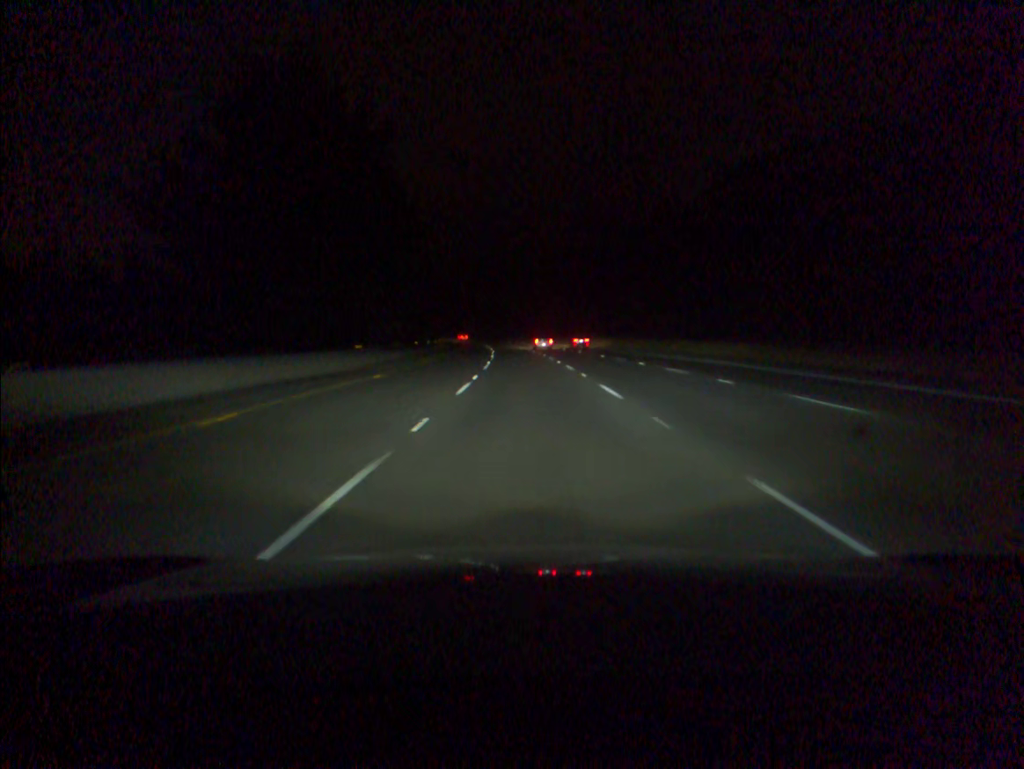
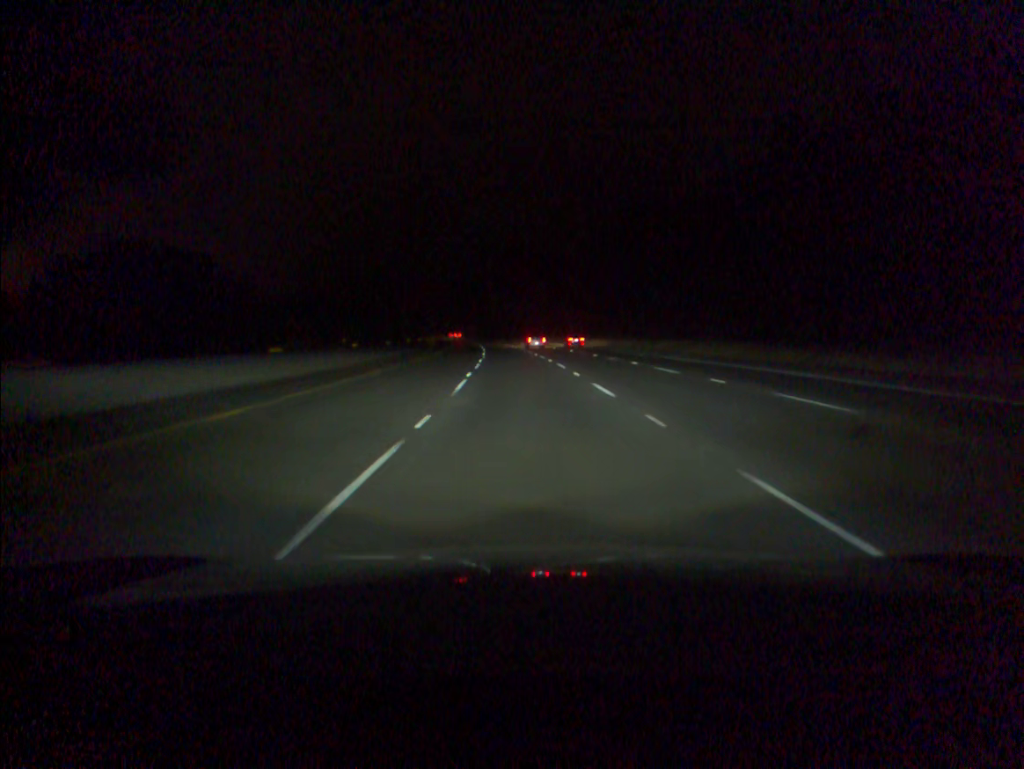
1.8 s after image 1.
(-0.7, +57.8) m; -2°
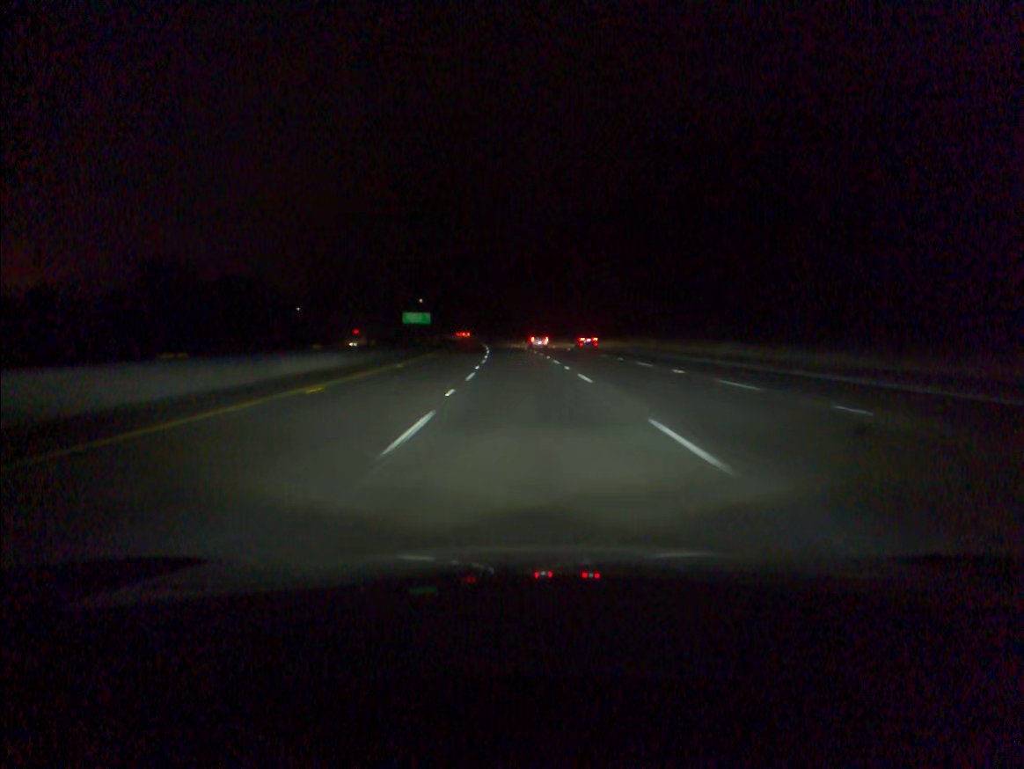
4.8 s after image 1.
(-3.6, +96.5) m; -4°
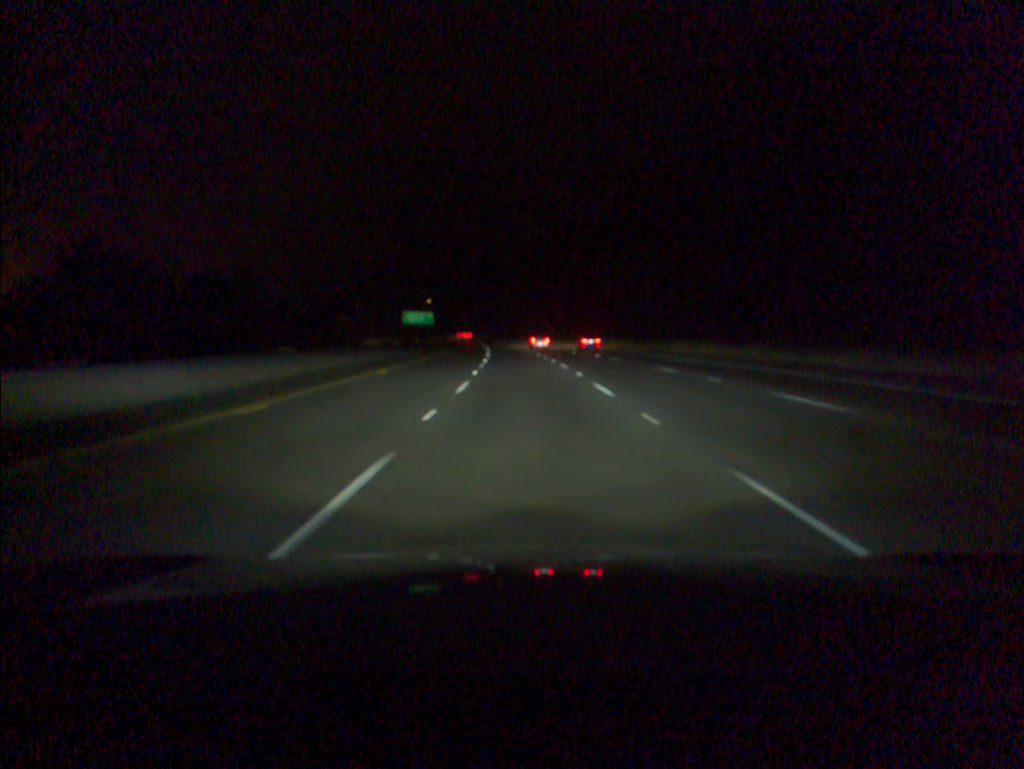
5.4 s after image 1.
(-0.1, +19.4) m; -1°
